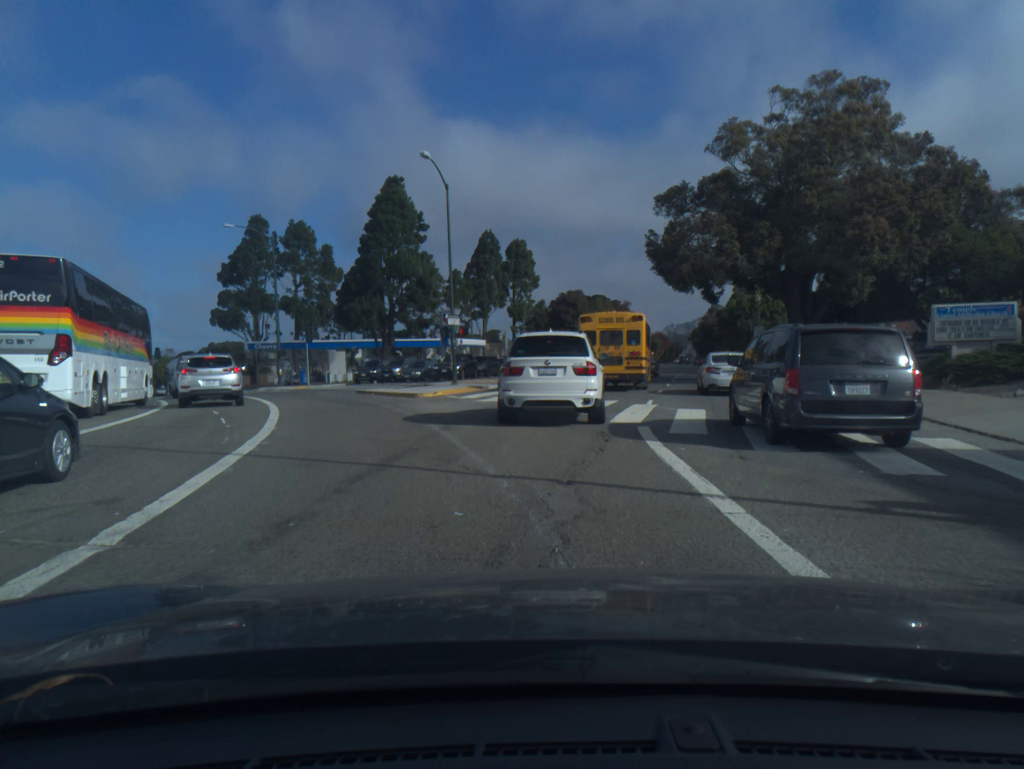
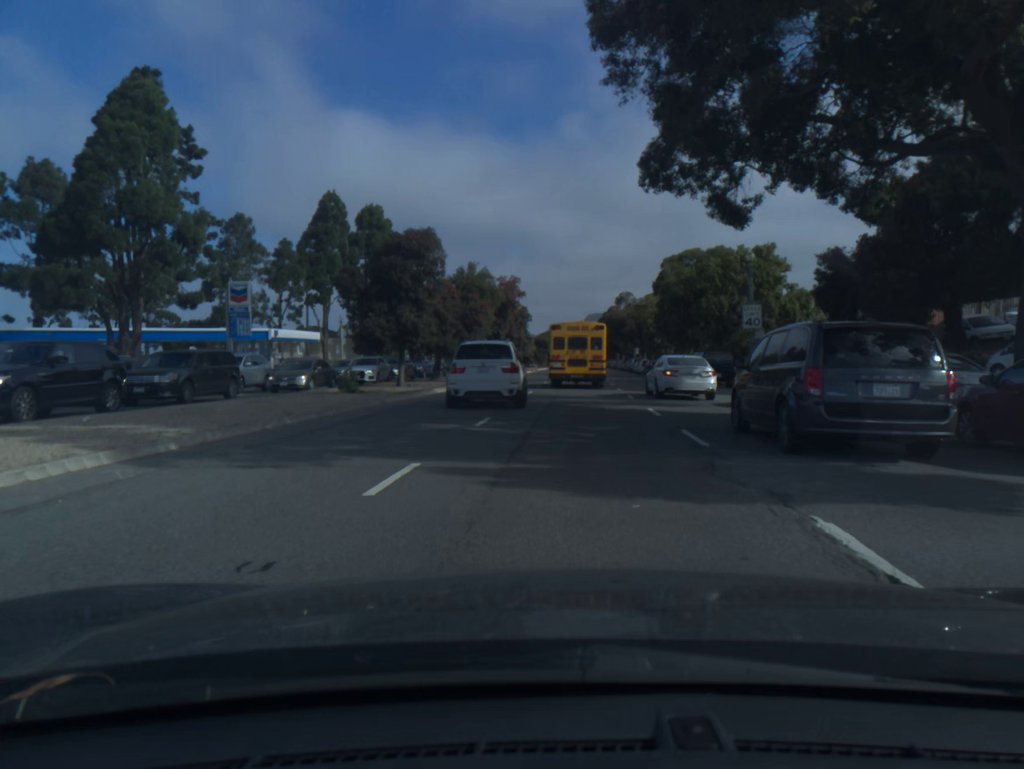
(+2.8, +31.7) m; +8°
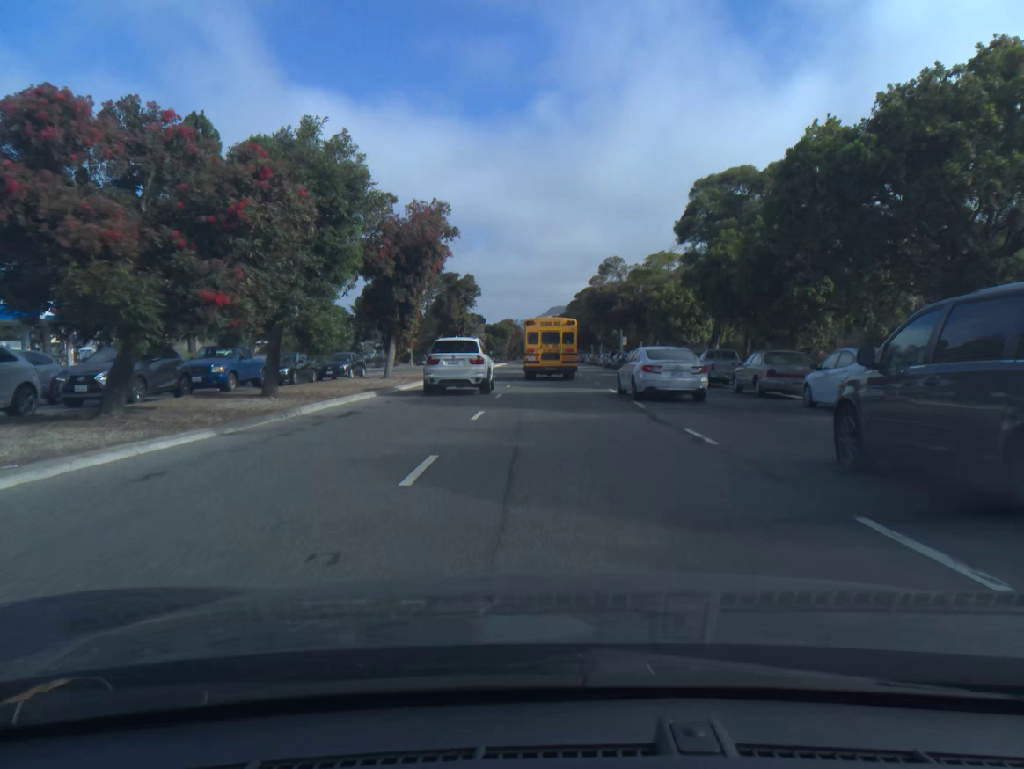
(+0.7, +29.0) m; +3°
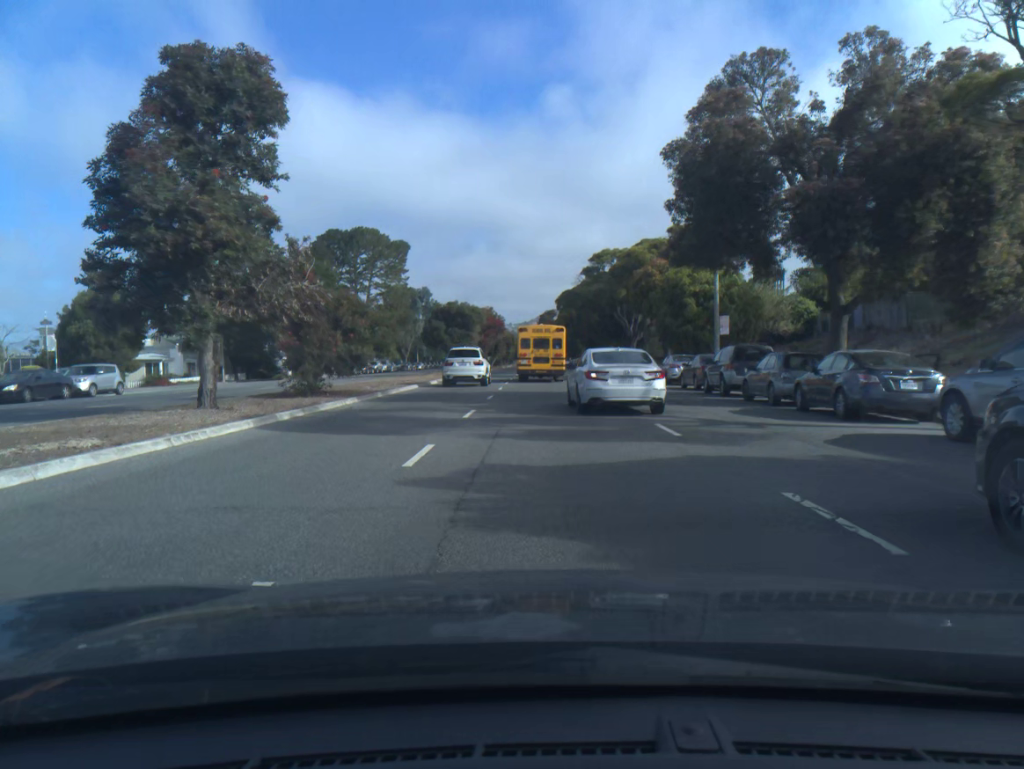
(+0.3, +49.4) m; +1°
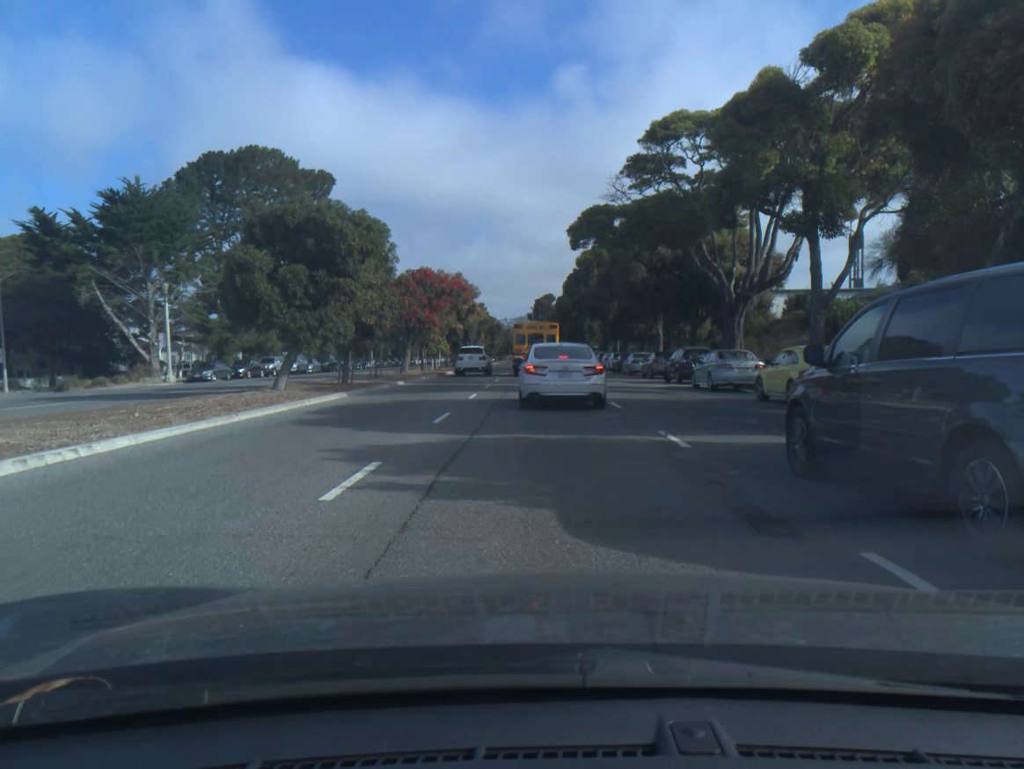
(0.0, +39.3) m; 0°
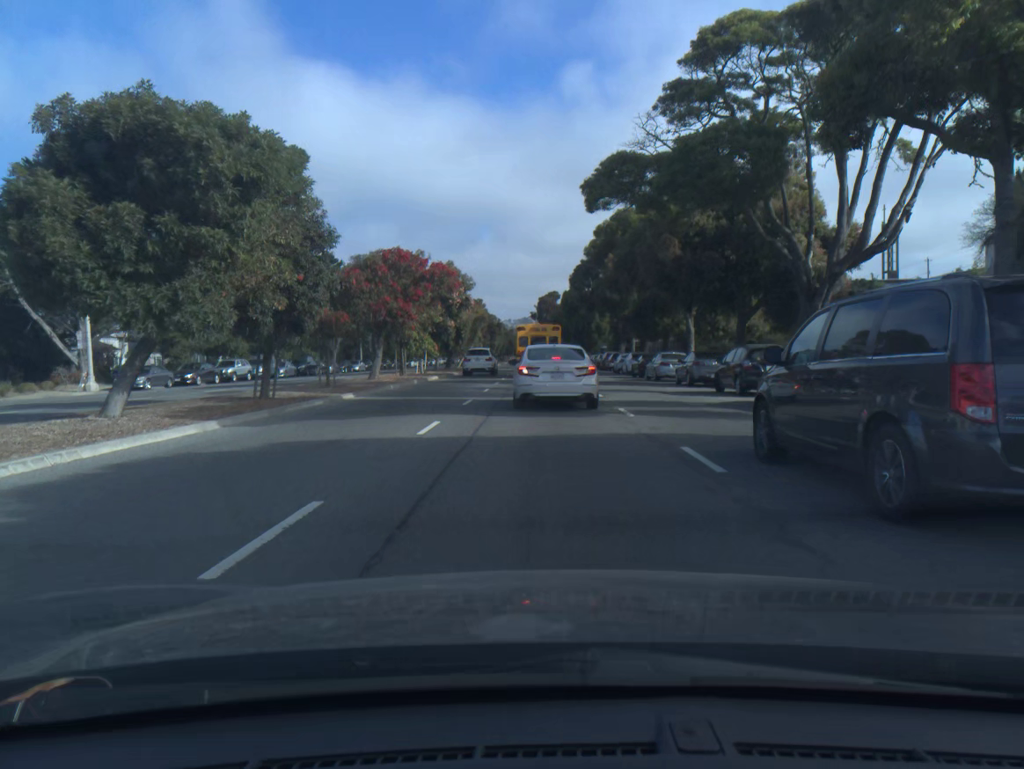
(0.0, +9.4) m; 0°
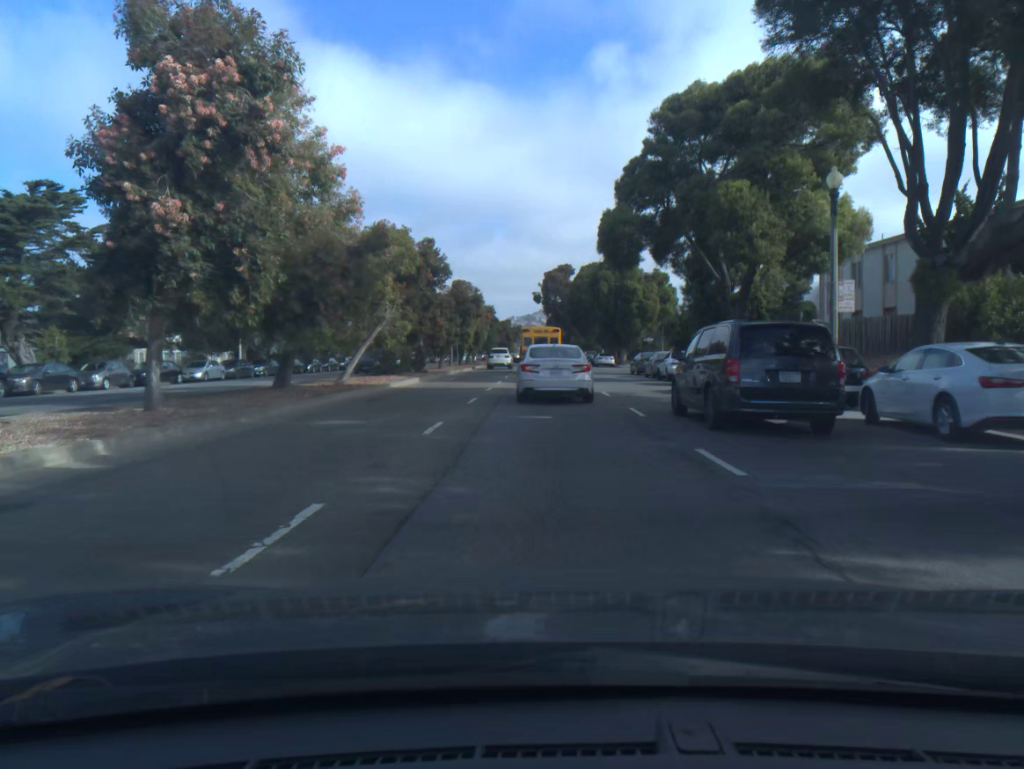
(-0.3, +44.7) m; 0°
